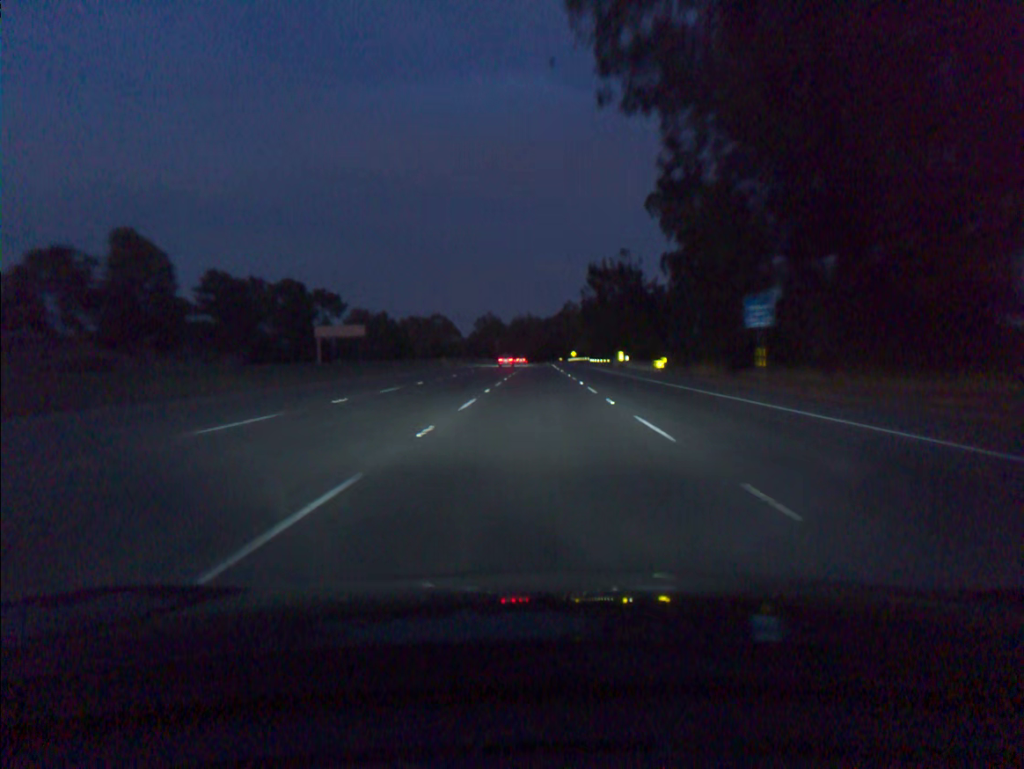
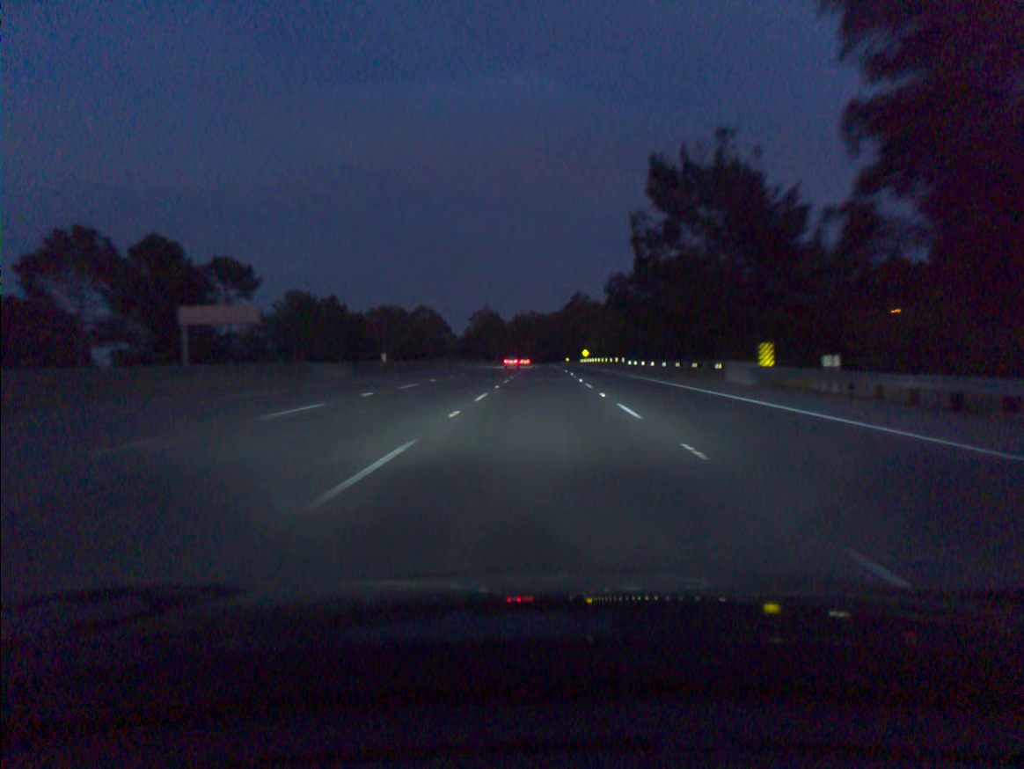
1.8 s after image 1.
(-0.1, +55.0) m; 0°
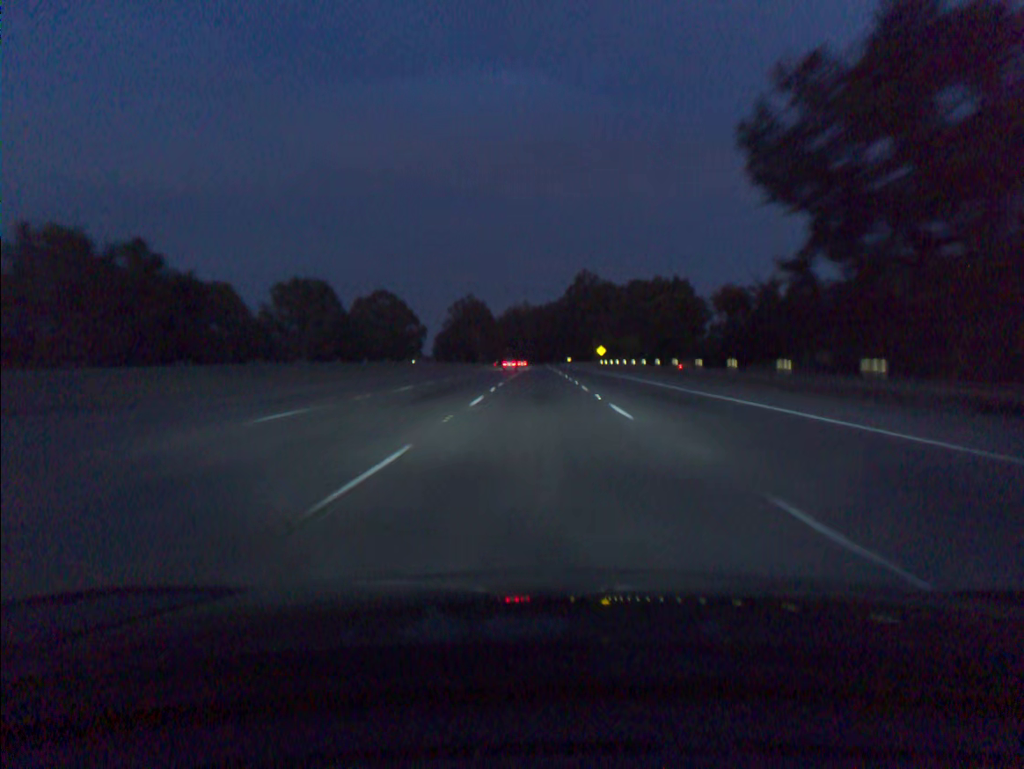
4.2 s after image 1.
(+0.1, +73.3) m; 0°
